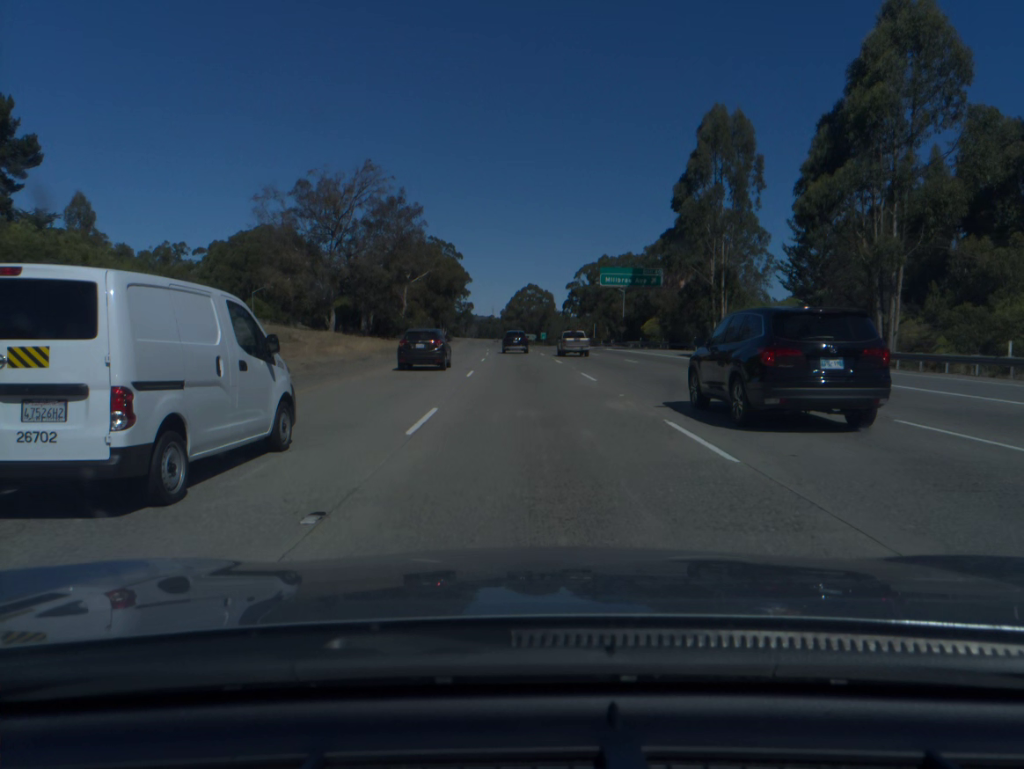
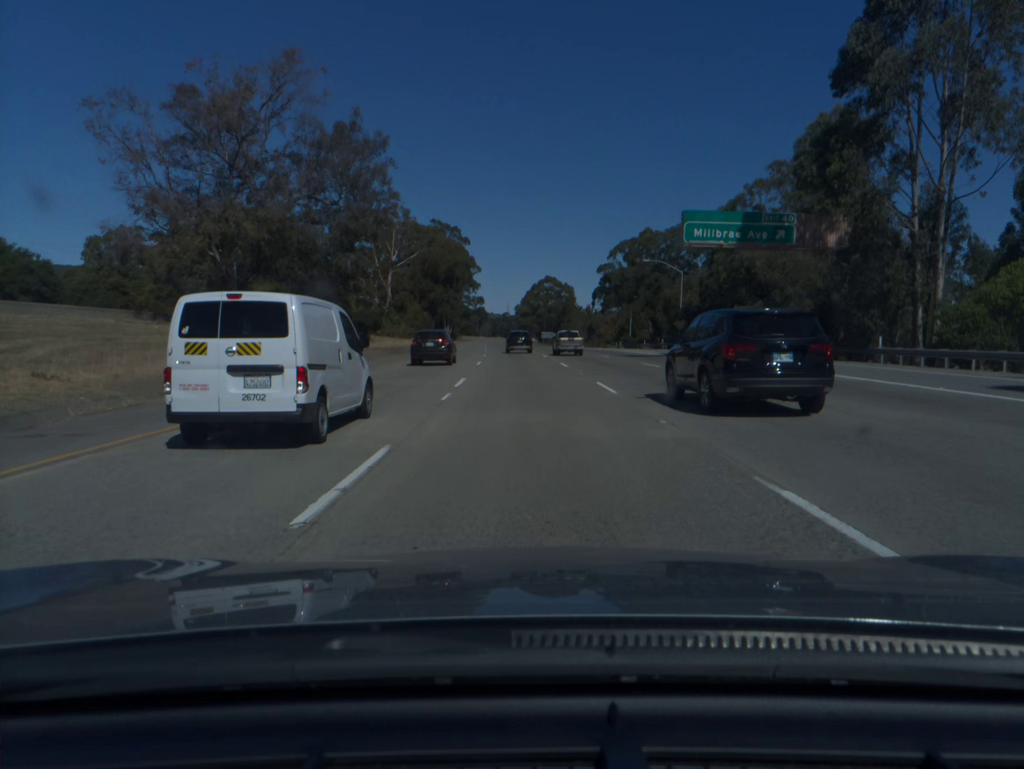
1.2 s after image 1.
(-0.3, +34.5) m; -1°
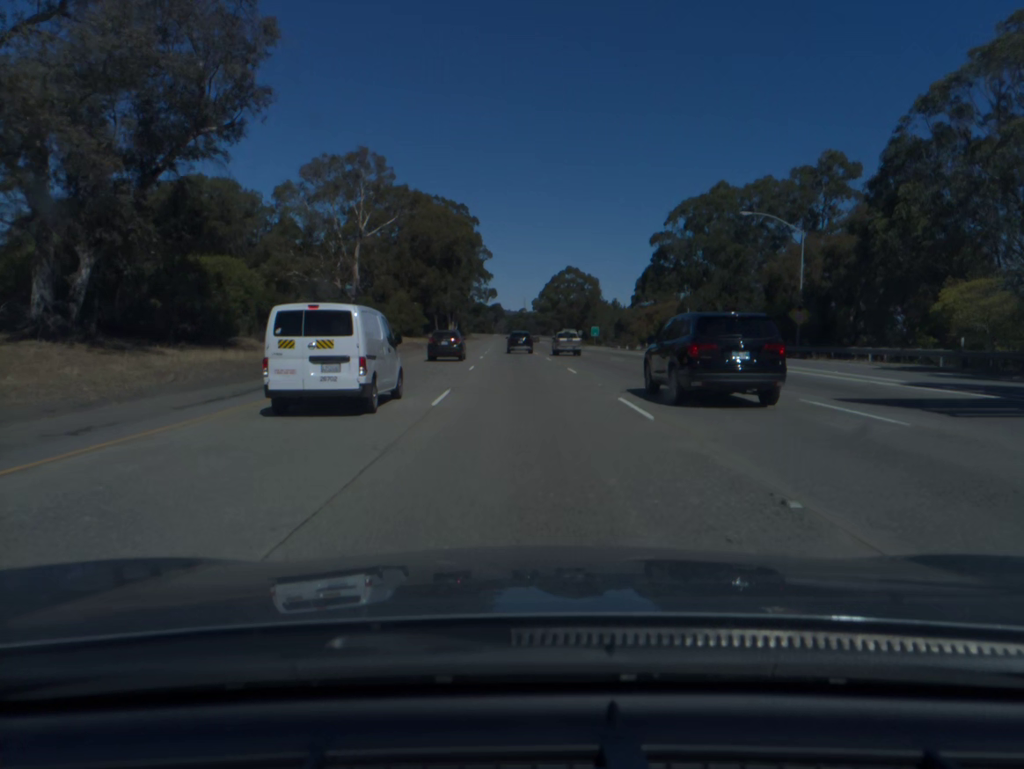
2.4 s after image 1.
(-0.4, +34.5) m; -1°
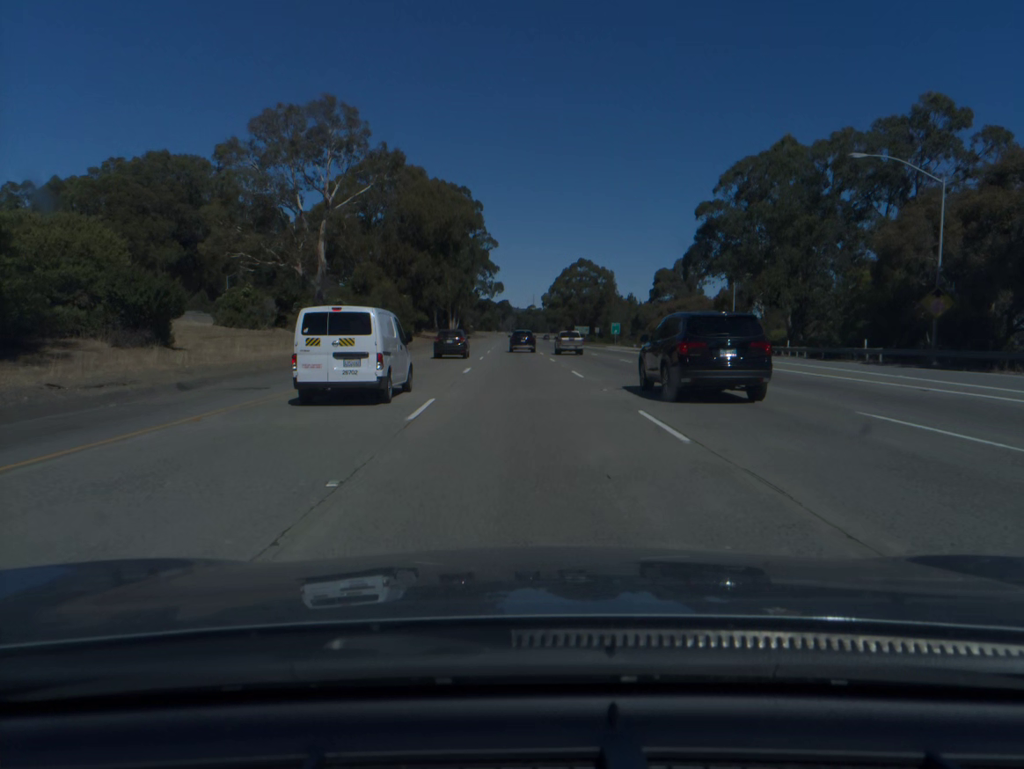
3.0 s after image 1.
(-0.1, +17.3) m; -1°
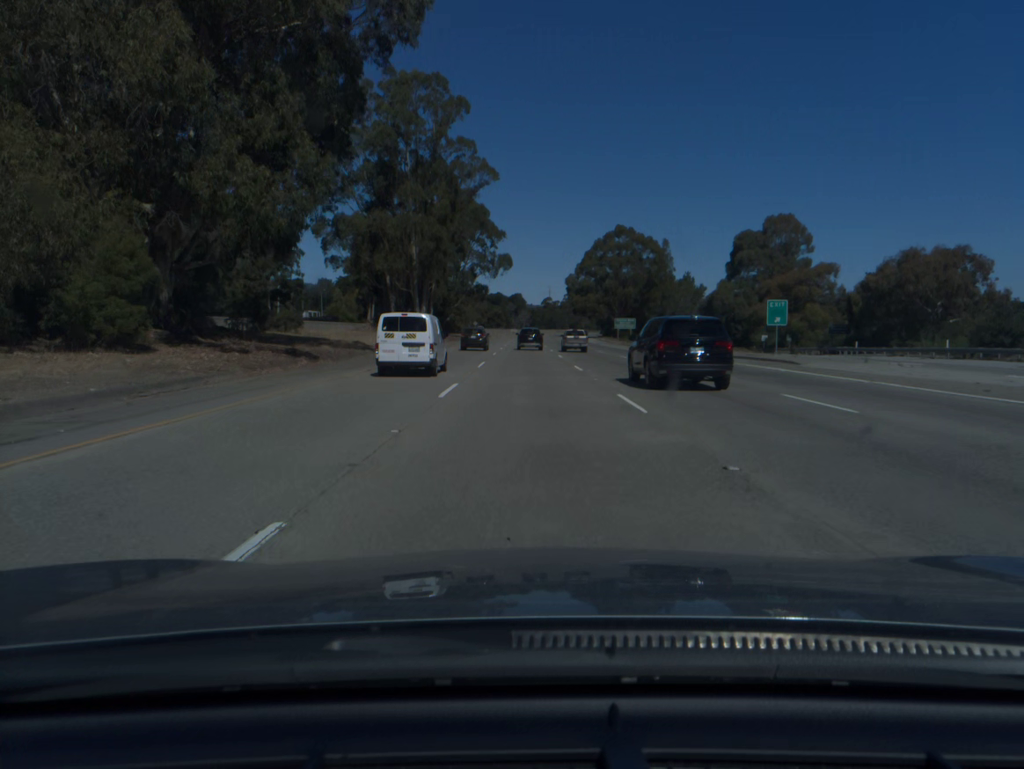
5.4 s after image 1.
(-1.0, +69.0) m; -1°
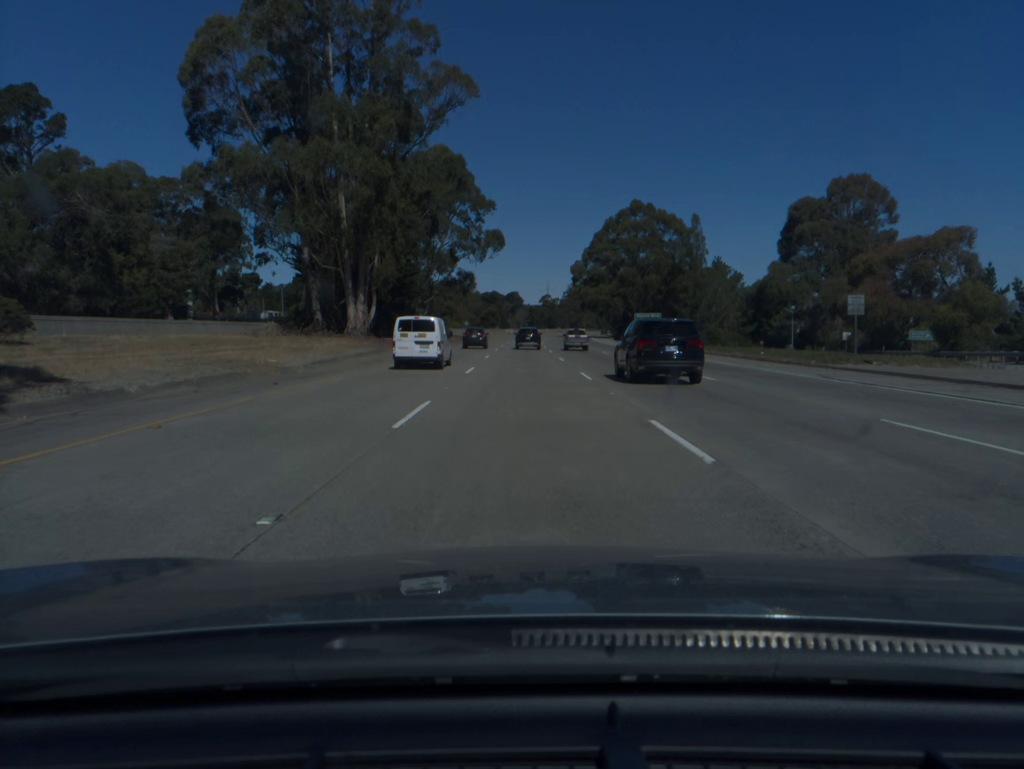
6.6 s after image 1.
(+0.1, +34.5) m; 0°
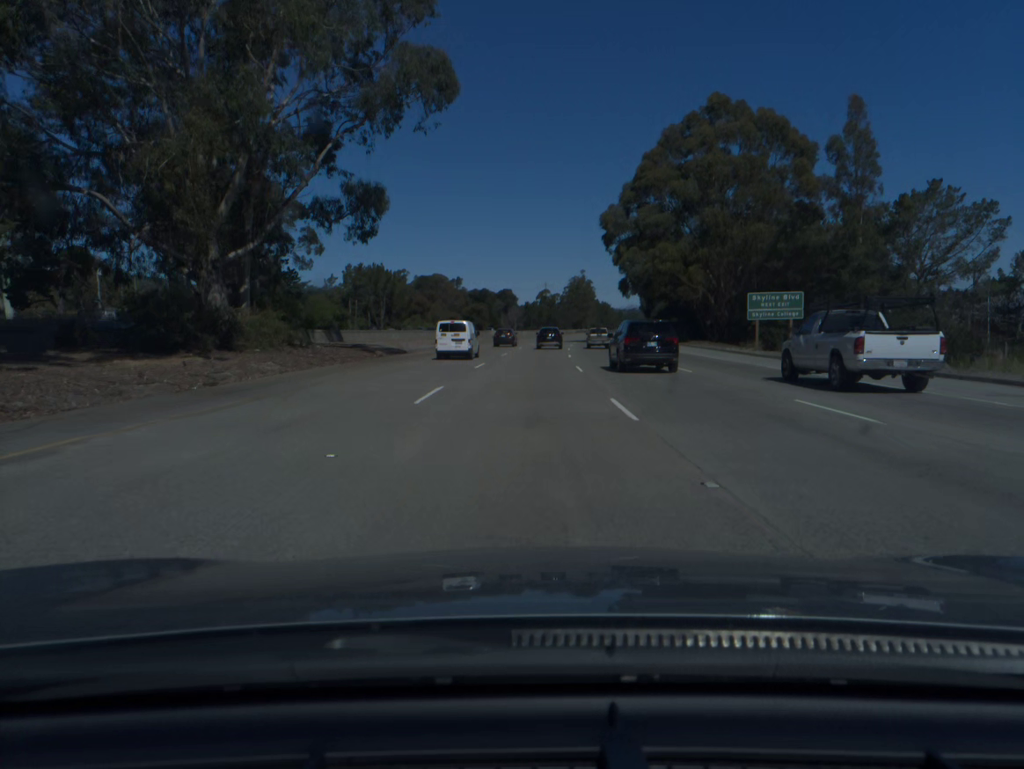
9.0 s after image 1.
(+0.1, +69.2) m; 0°
